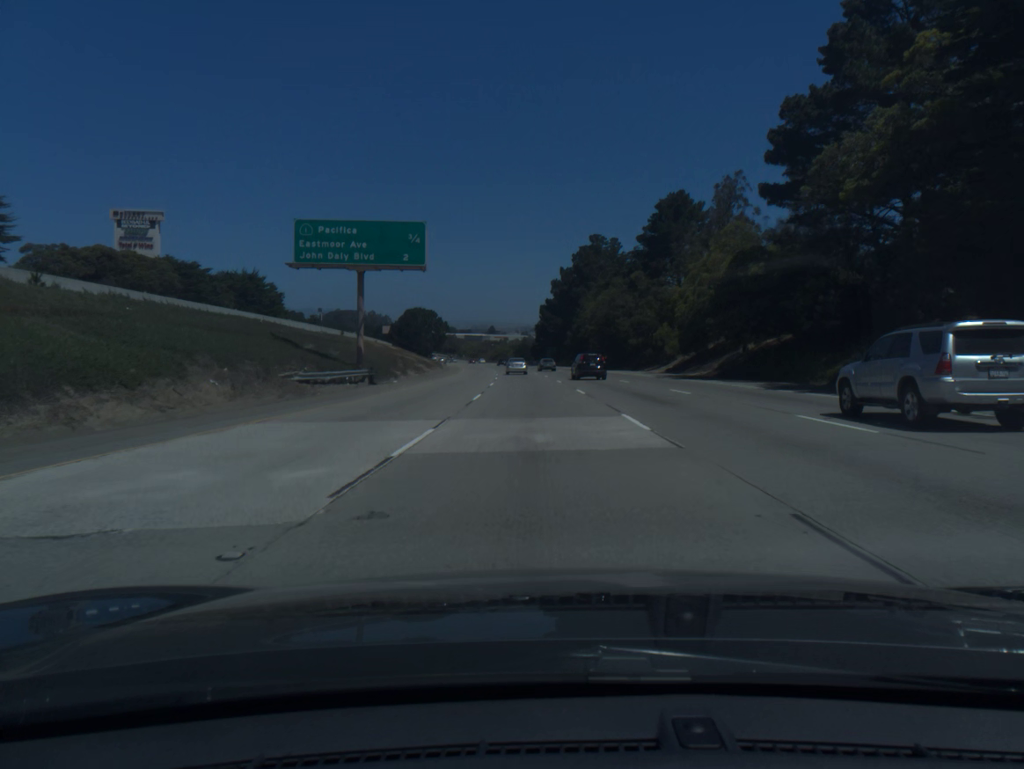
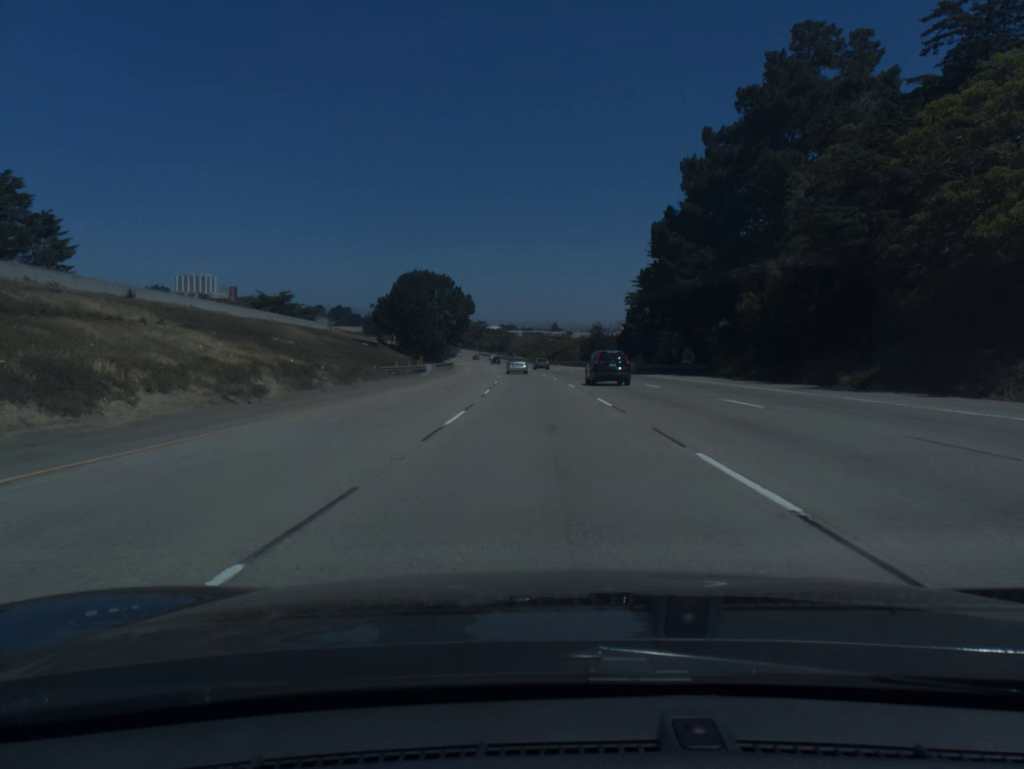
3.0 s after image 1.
(-3.9, +94.9) m; -5°
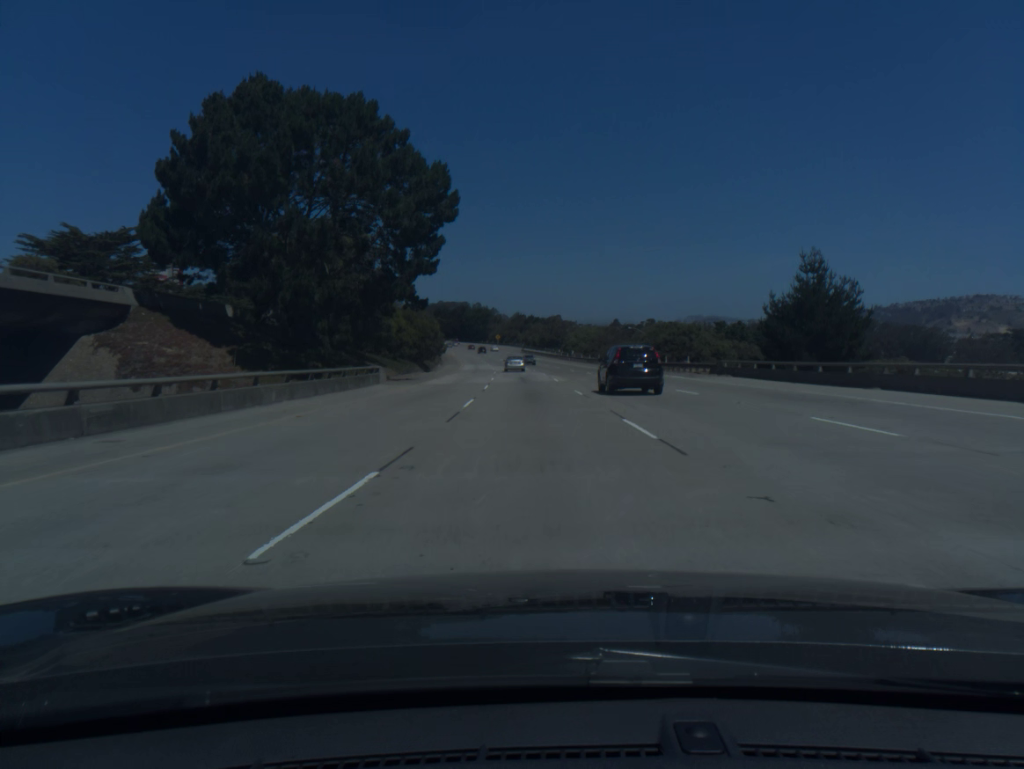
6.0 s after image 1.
(-3.5, +95.8) m; -4°
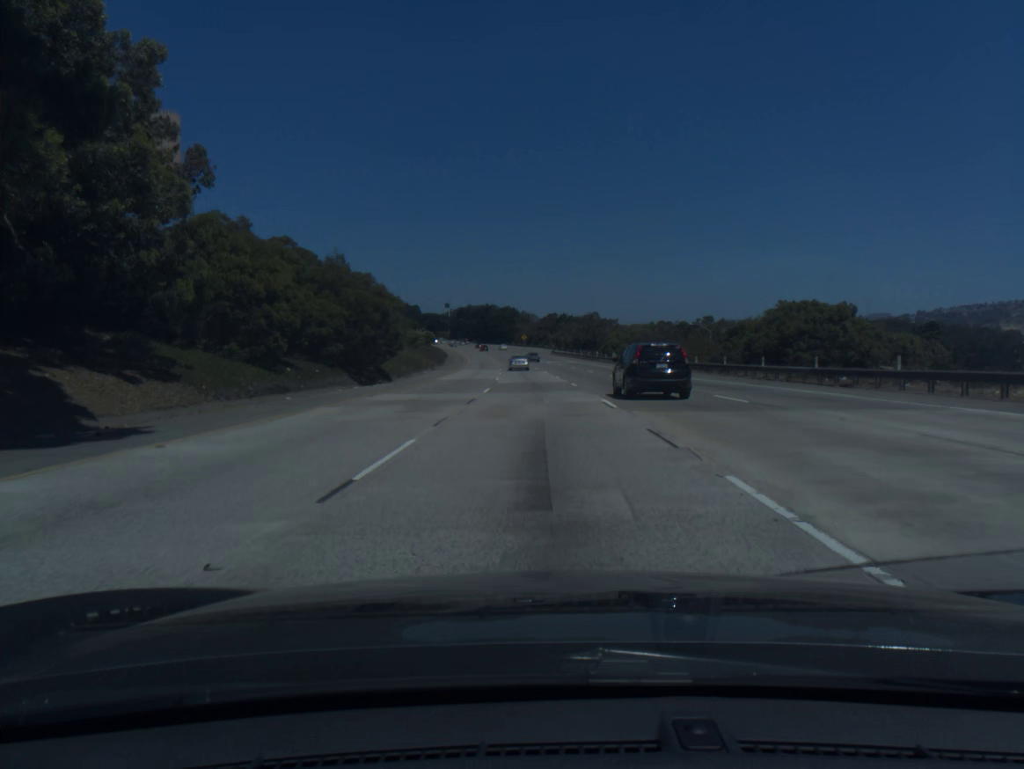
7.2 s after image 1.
(-0.8, +38.5) m; -2°
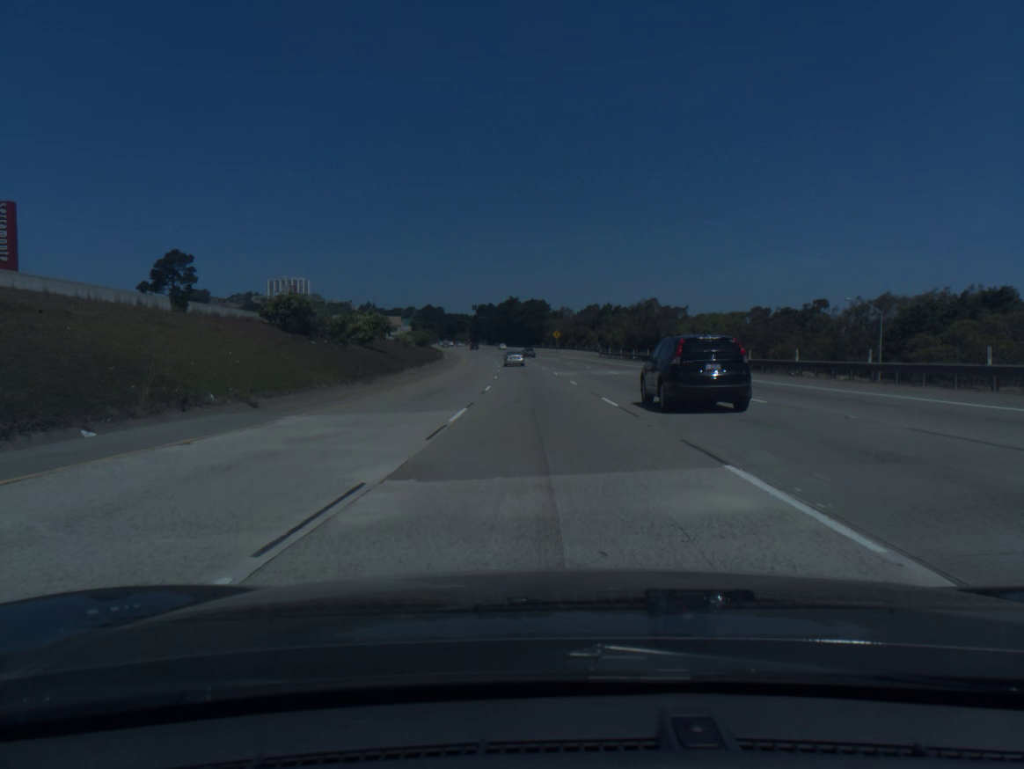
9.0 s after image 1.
(-1.4, +57.9) m; -3°
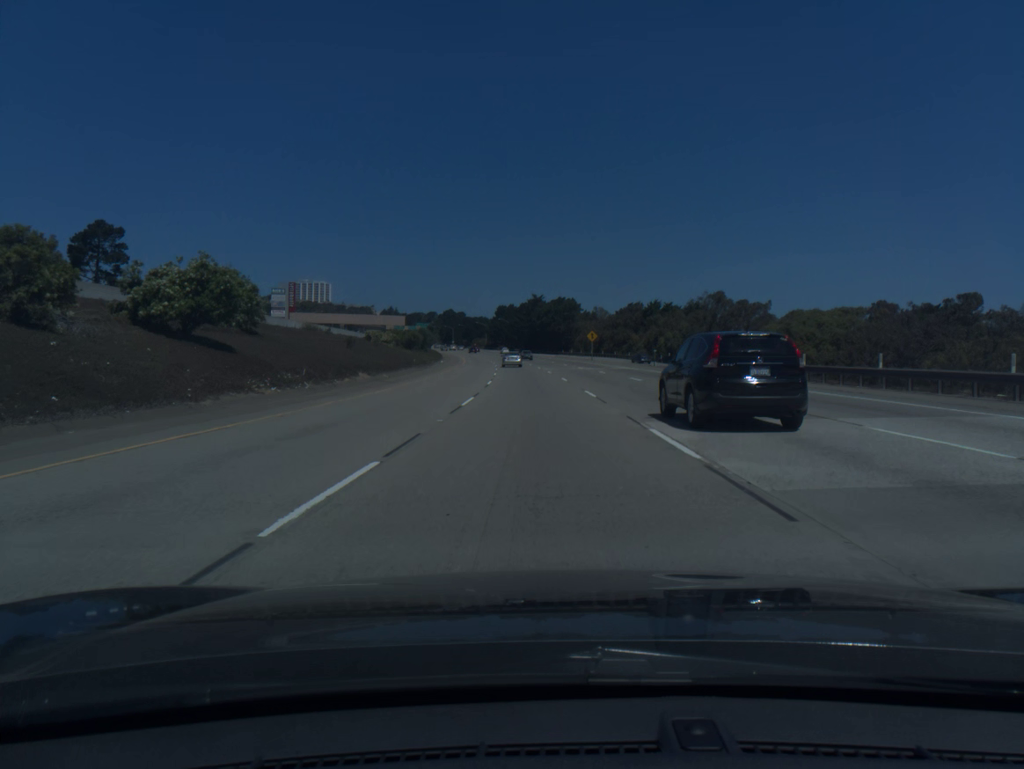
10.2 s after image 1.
(-0.5, +38.9) m; -2°
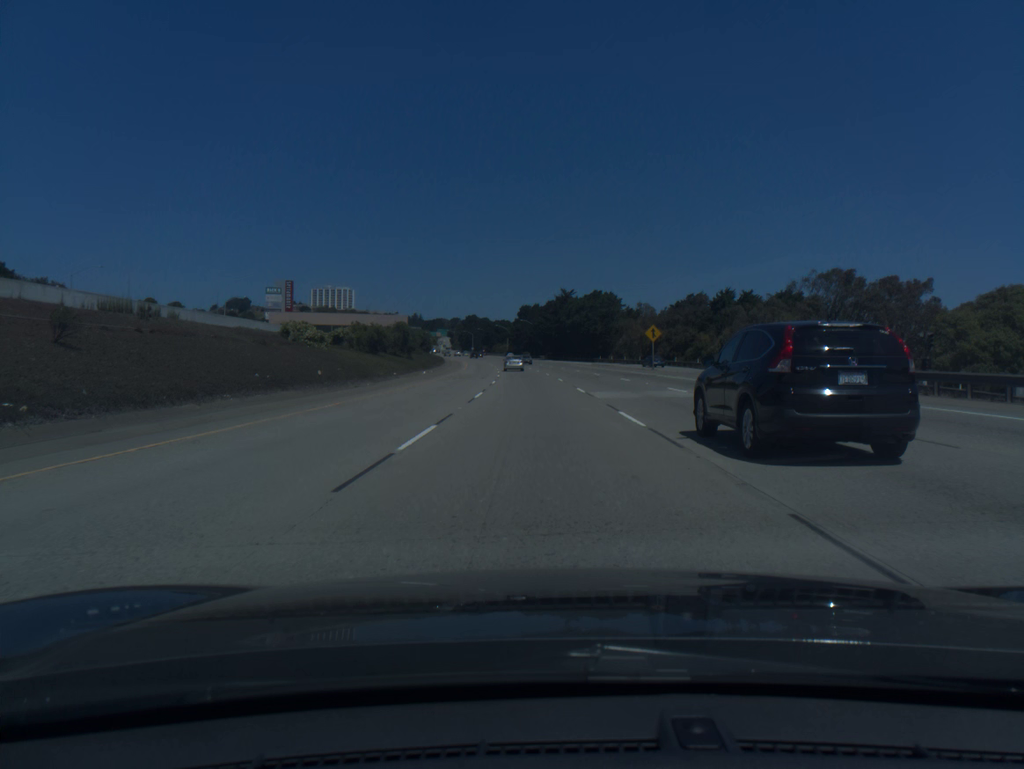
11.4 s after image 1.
(-0.7, +39.1) m; -2°
